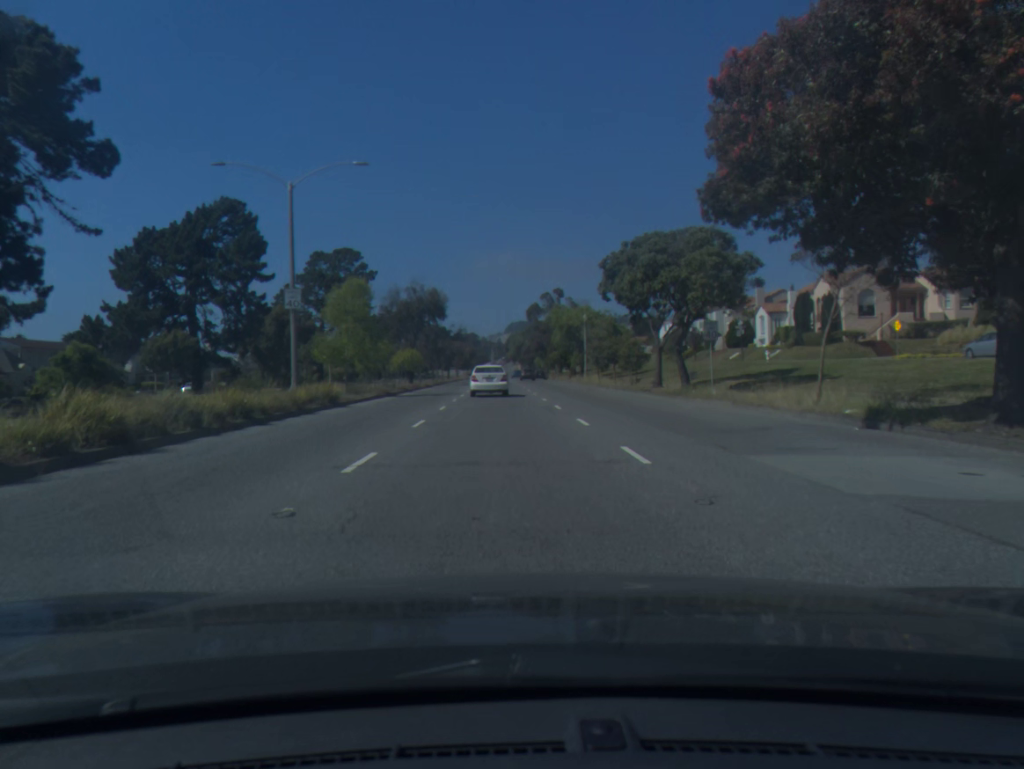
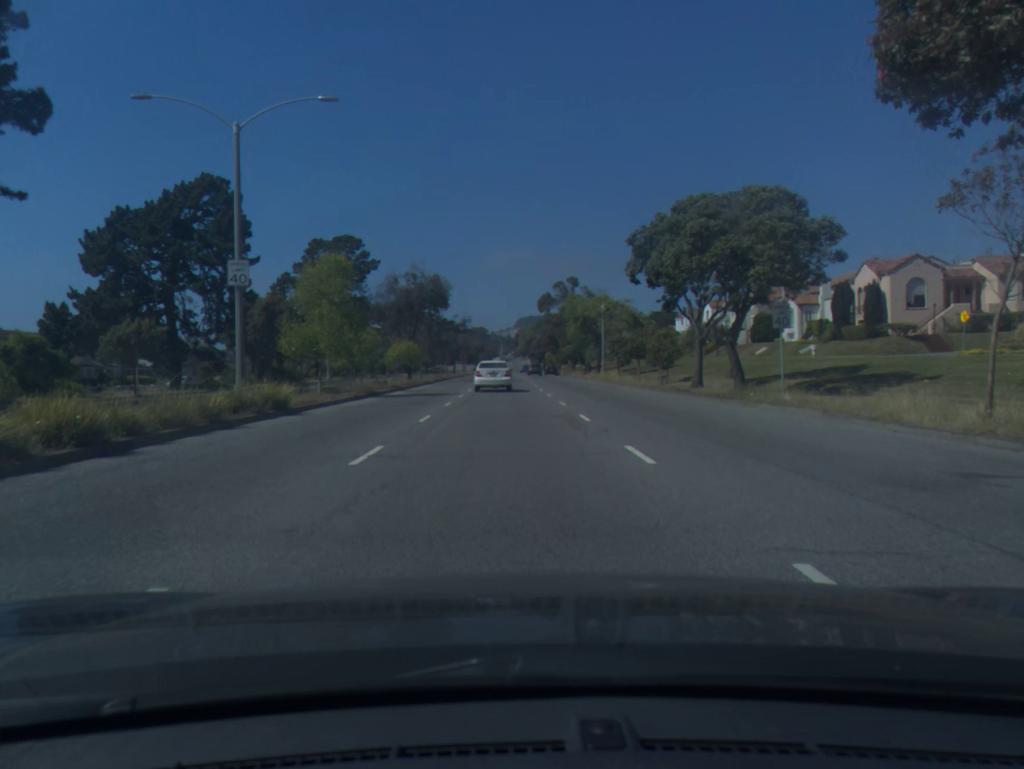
(0.0, +6.9) m; 0°
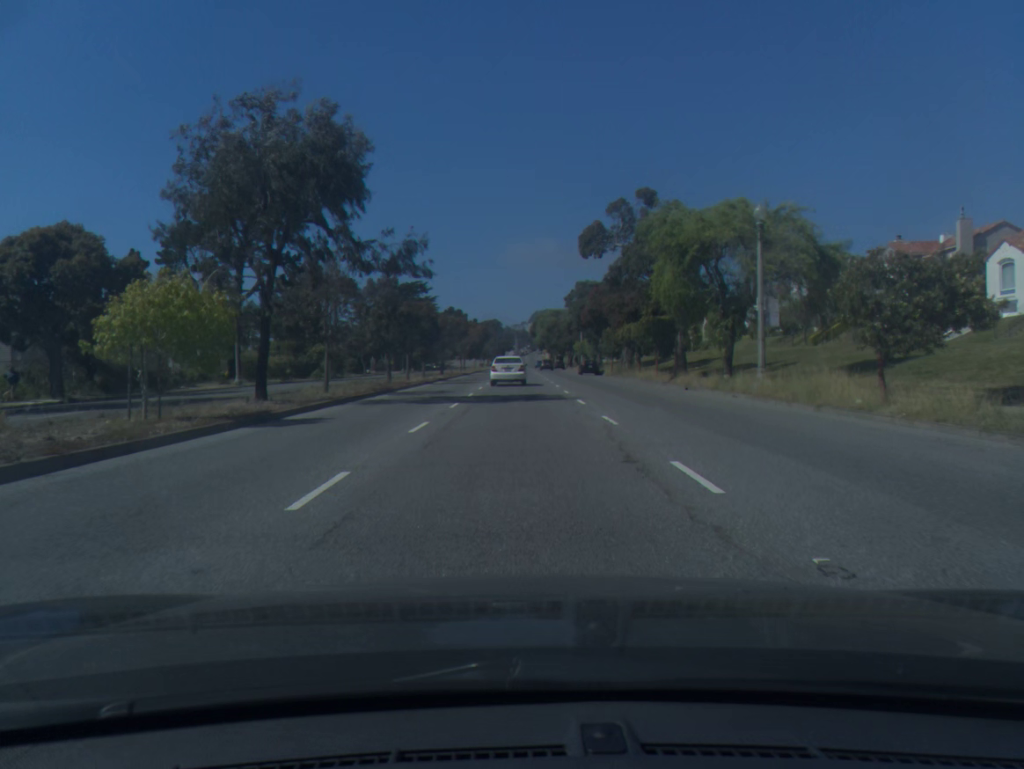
(-0.6, +39.4) m; -1°
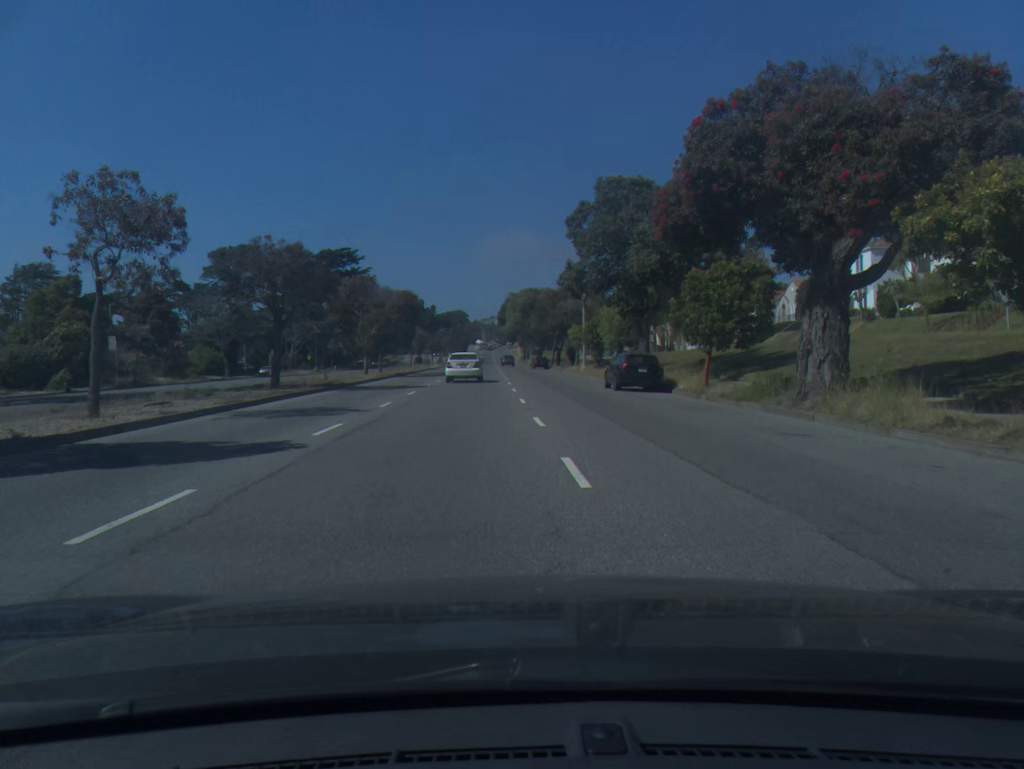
(+0.8, +44.2) m; +2°
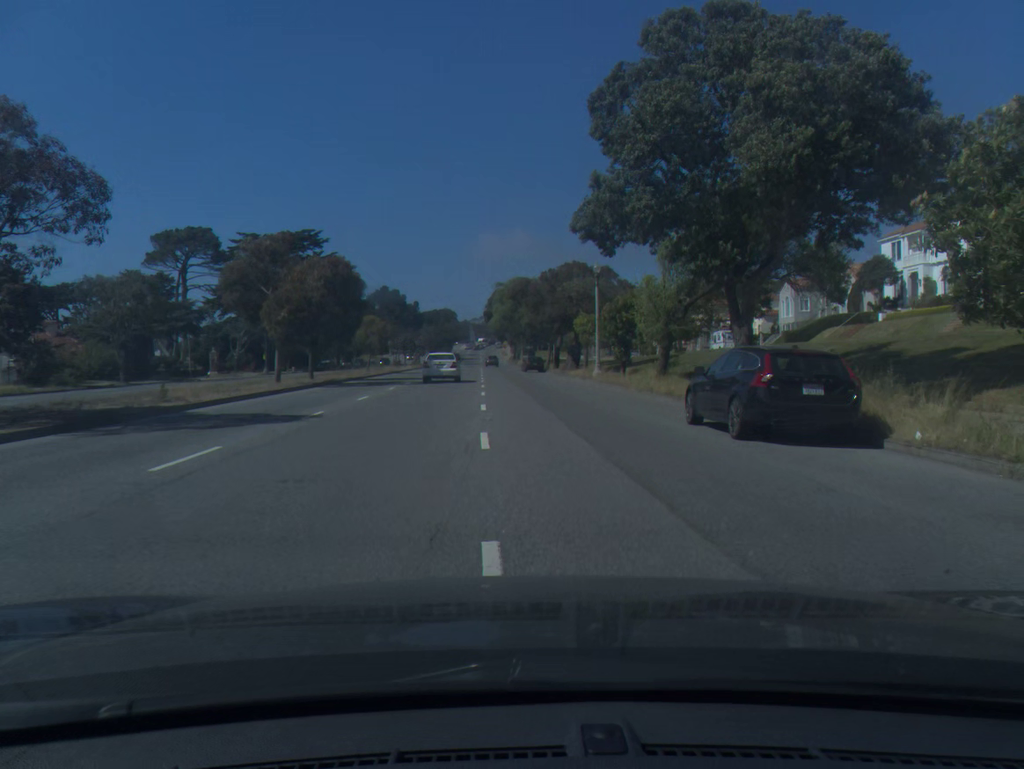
(+0.1, +17.8) m; +1°
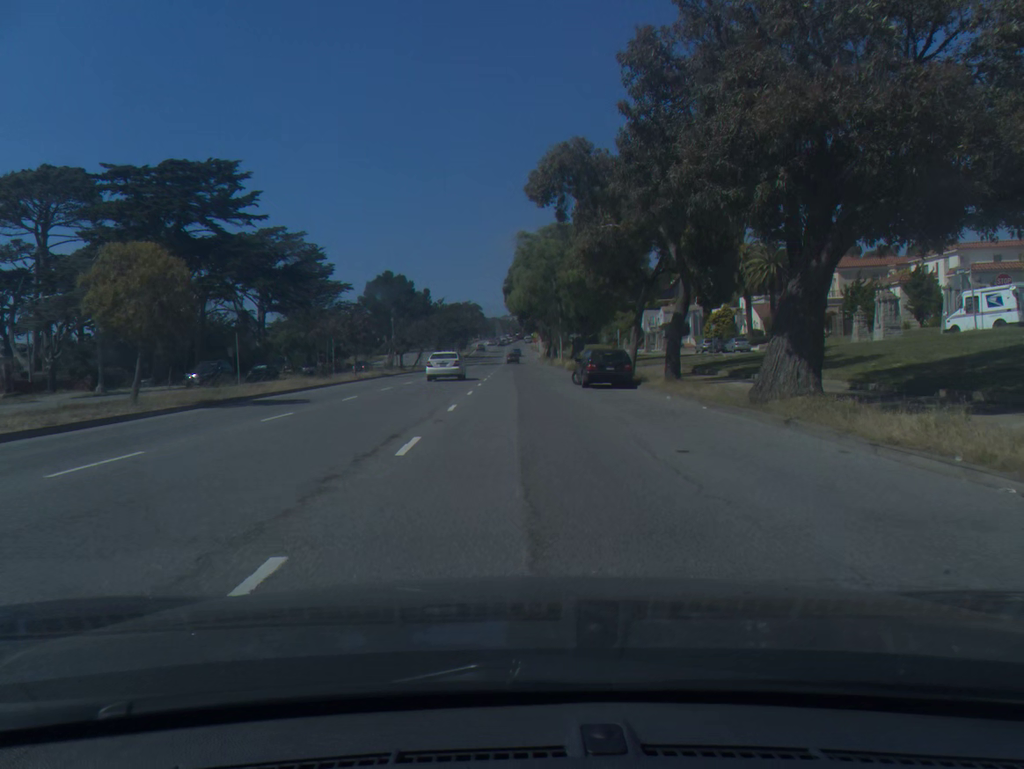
(-0.7, +43.9) m; -2°
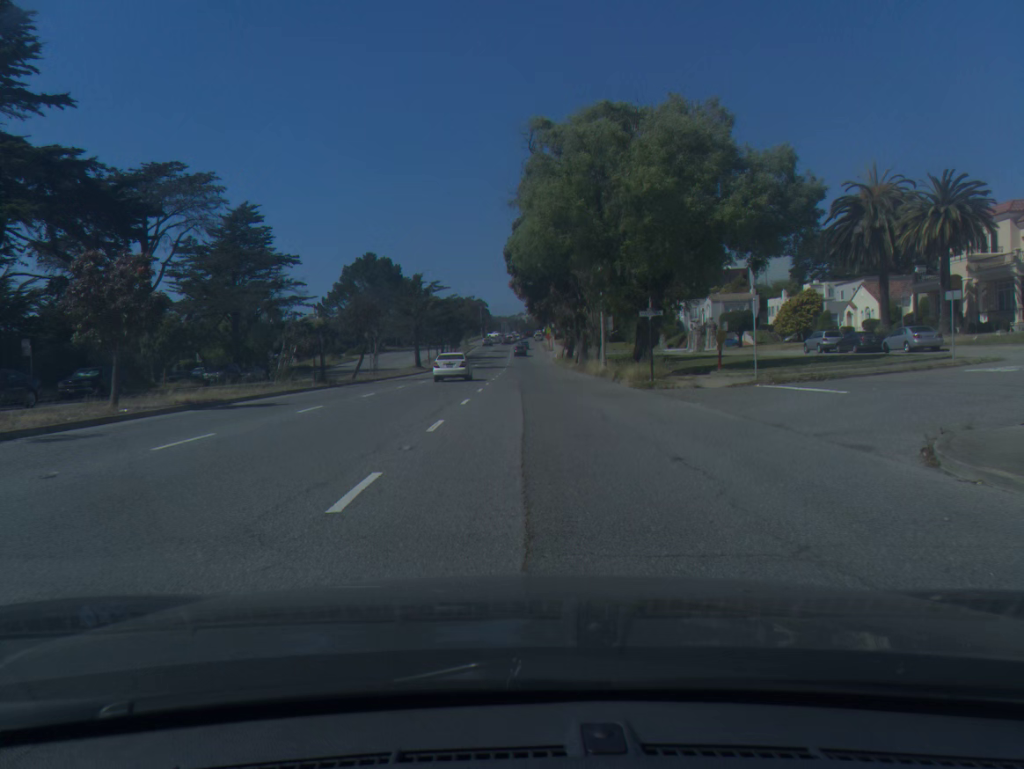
(-0.2, +33.6) m; 0°
